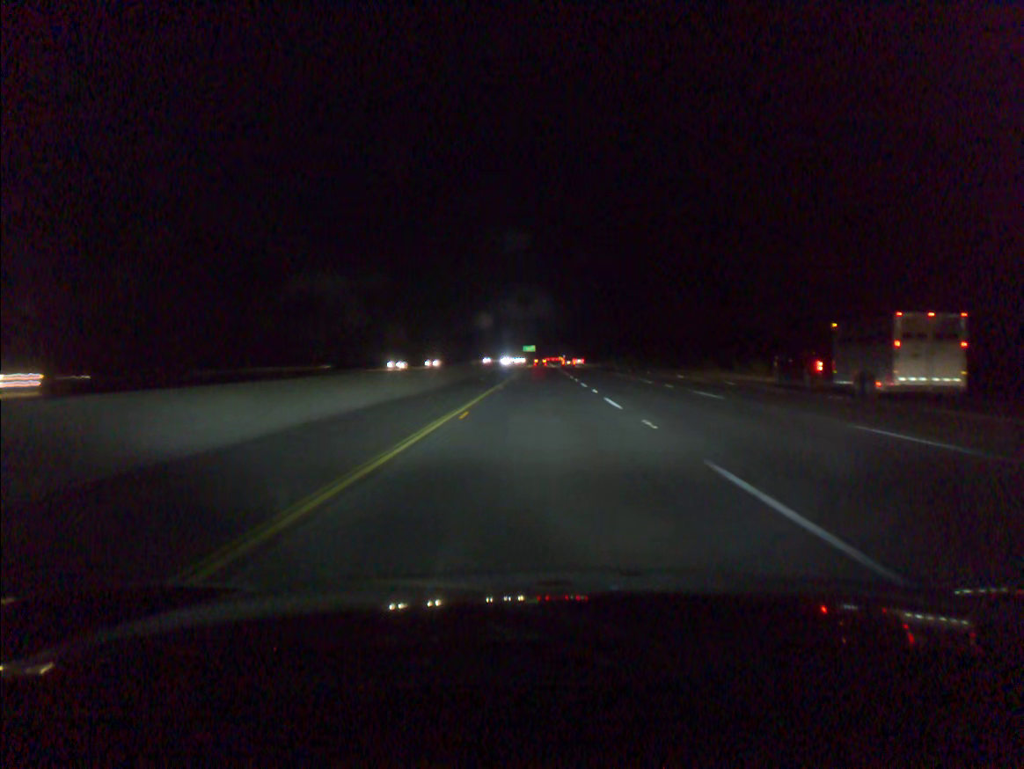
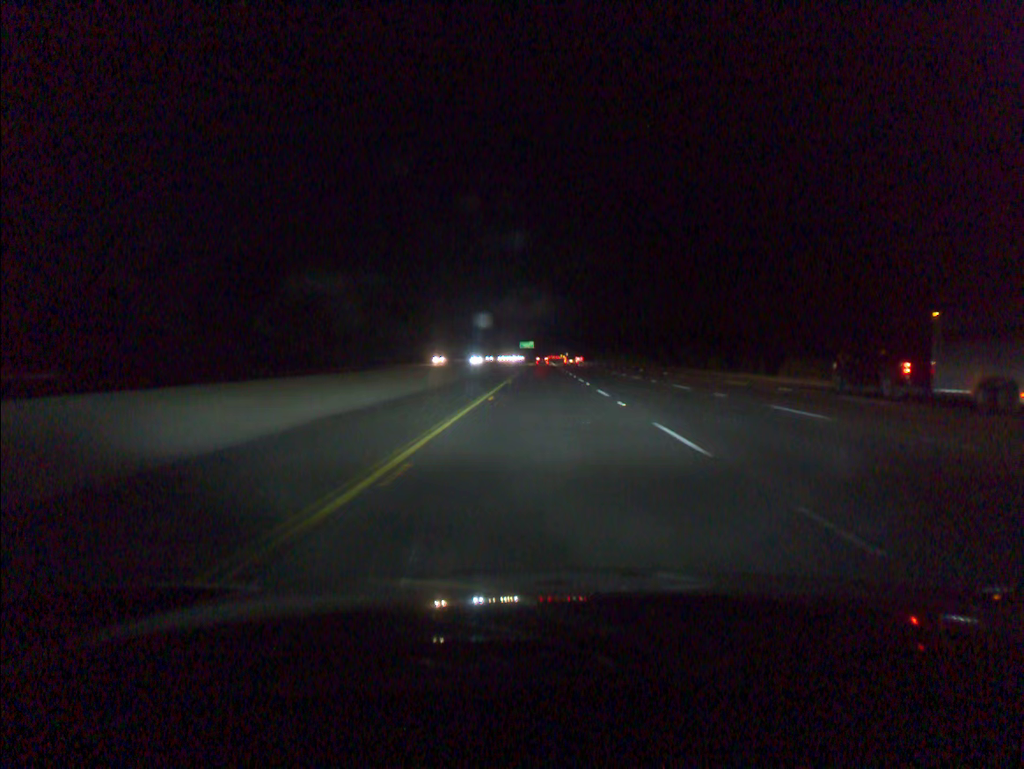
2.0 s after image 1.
(-0.1, +66.7) m; 0°
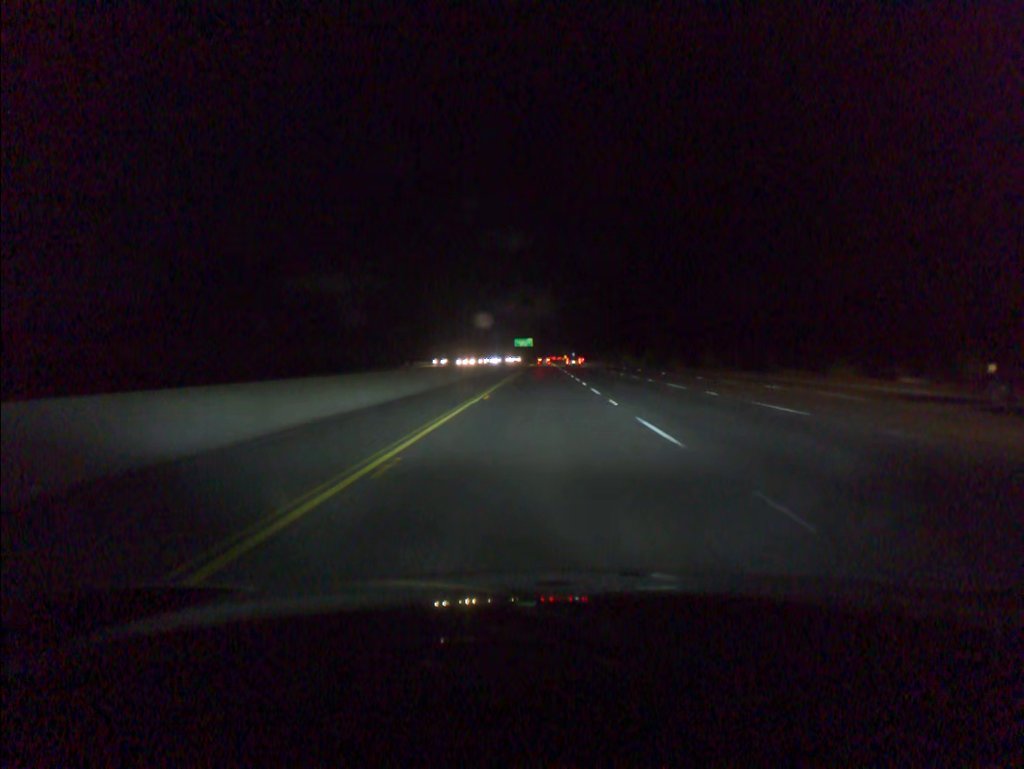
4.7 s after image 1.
(+0.1, +86.7) m; 0°
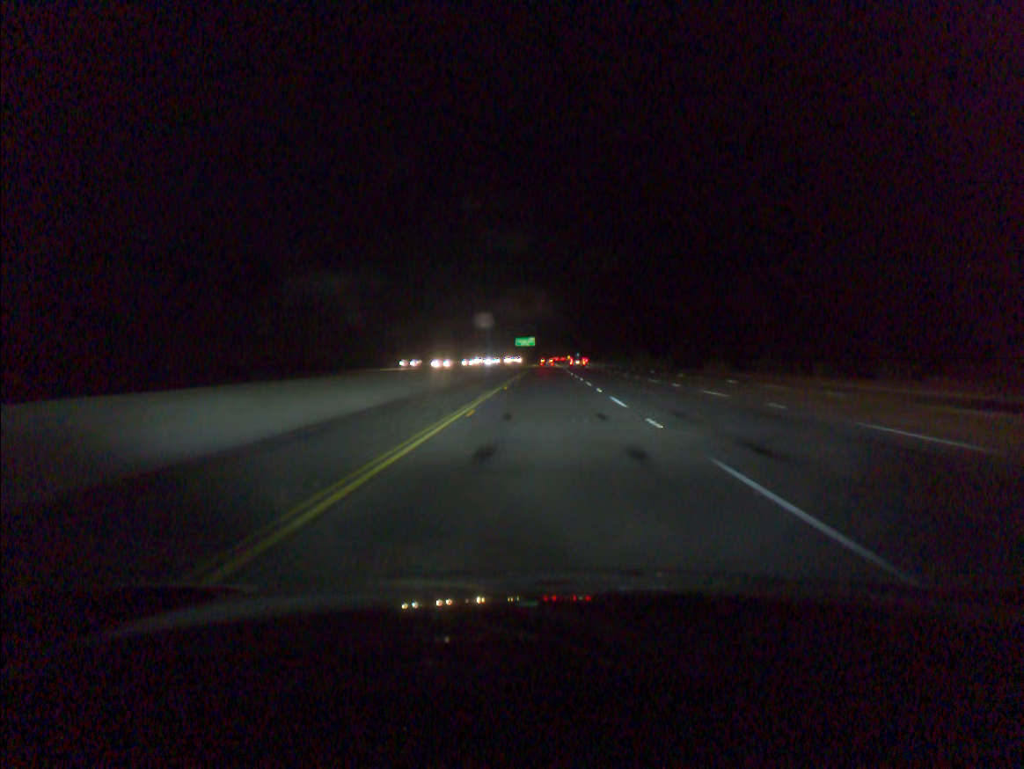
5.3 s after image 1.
(0.0, +21.3) m; 0°
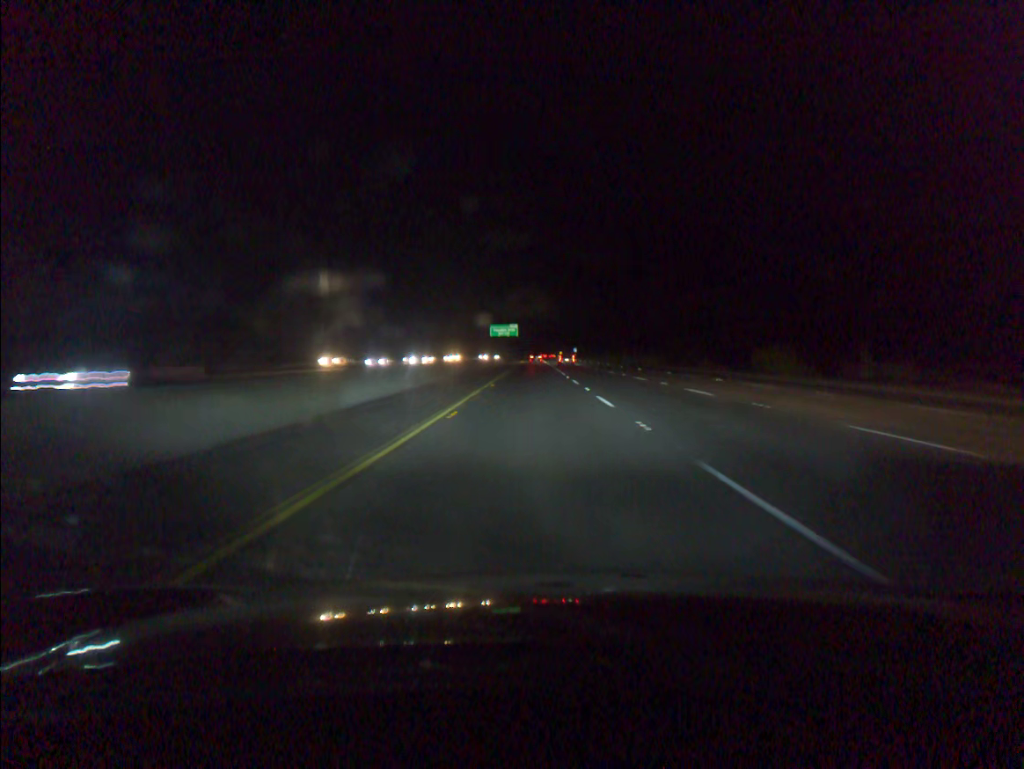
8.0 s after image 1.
(+0.5, +87.9) m; +1°
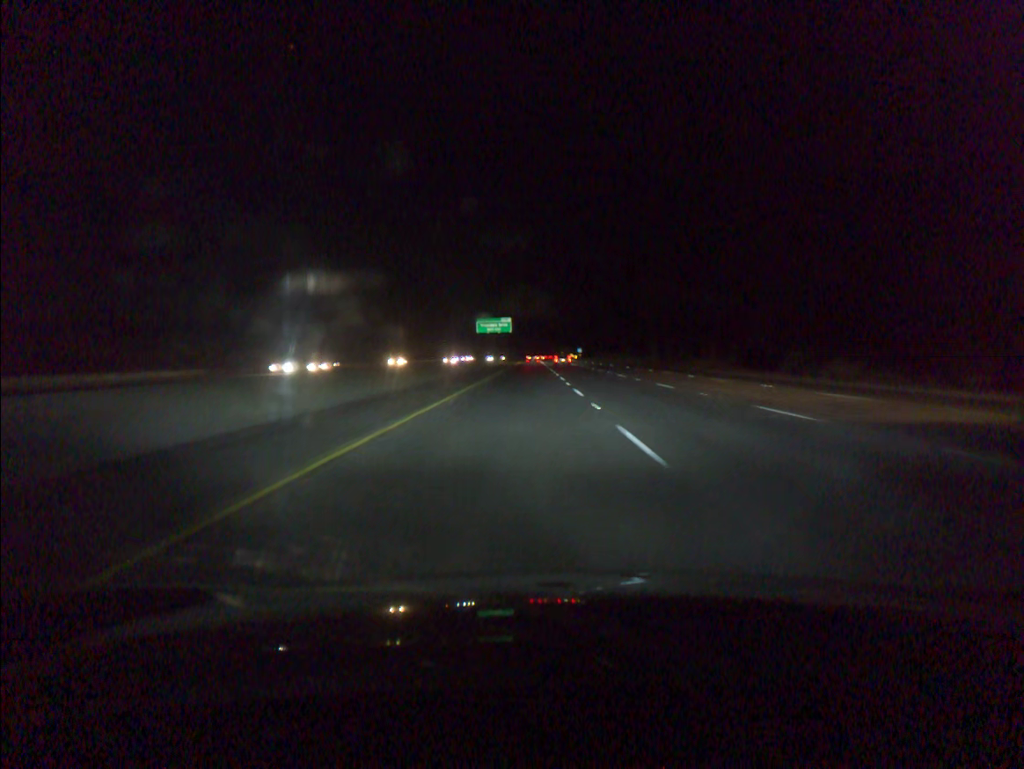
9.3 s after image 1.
(+0.2, +39.4) m; 0°
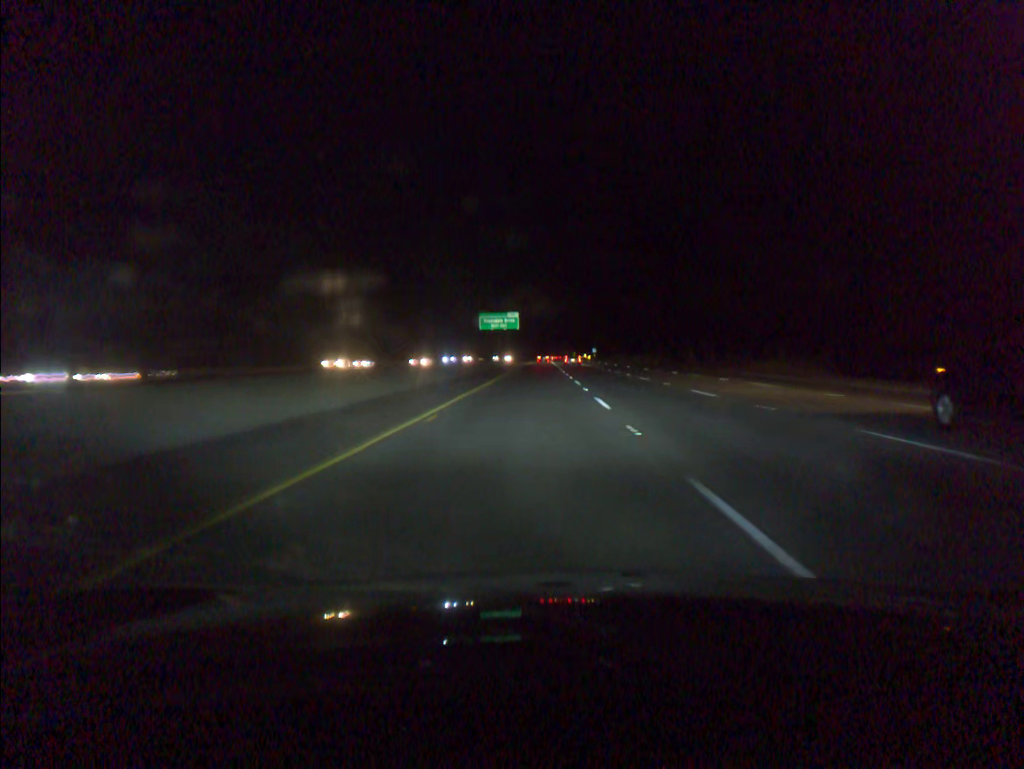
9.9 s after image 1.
(-0.2, +20.0) m; -1°
